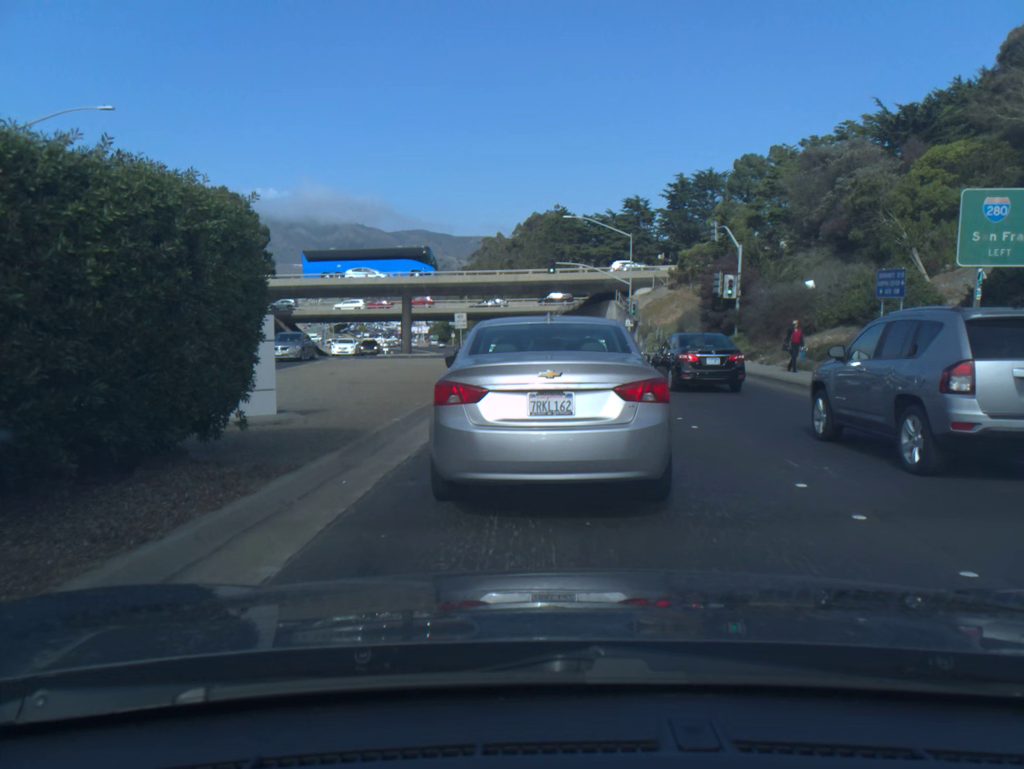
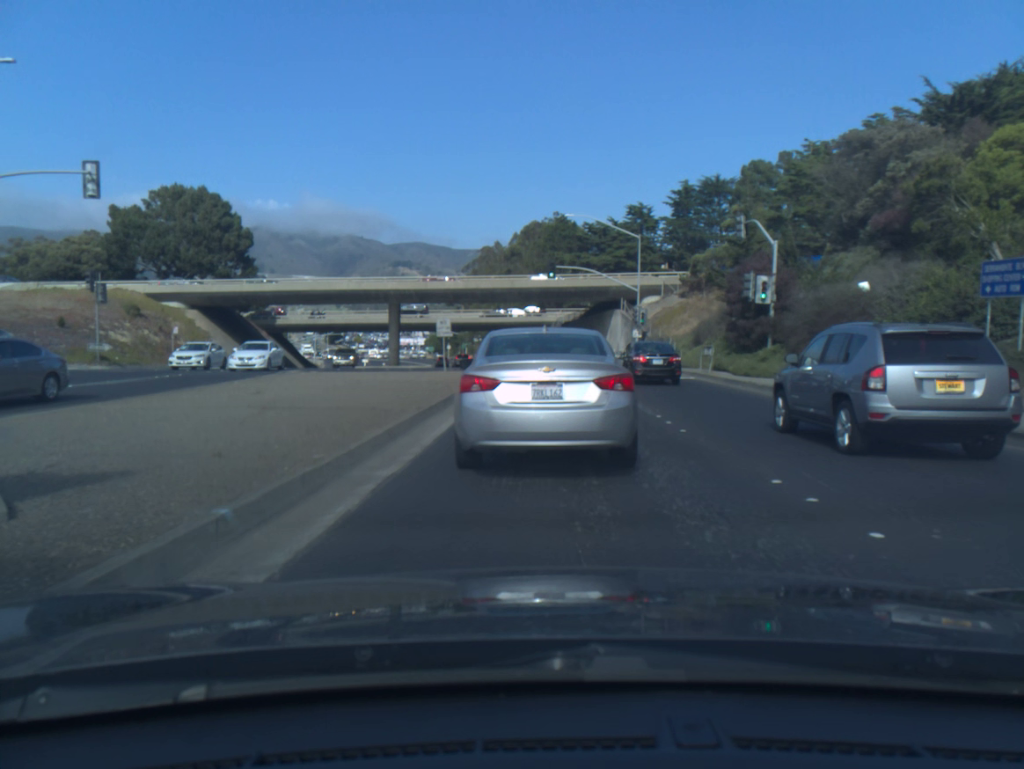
(0.0, +6.3) m; 0°
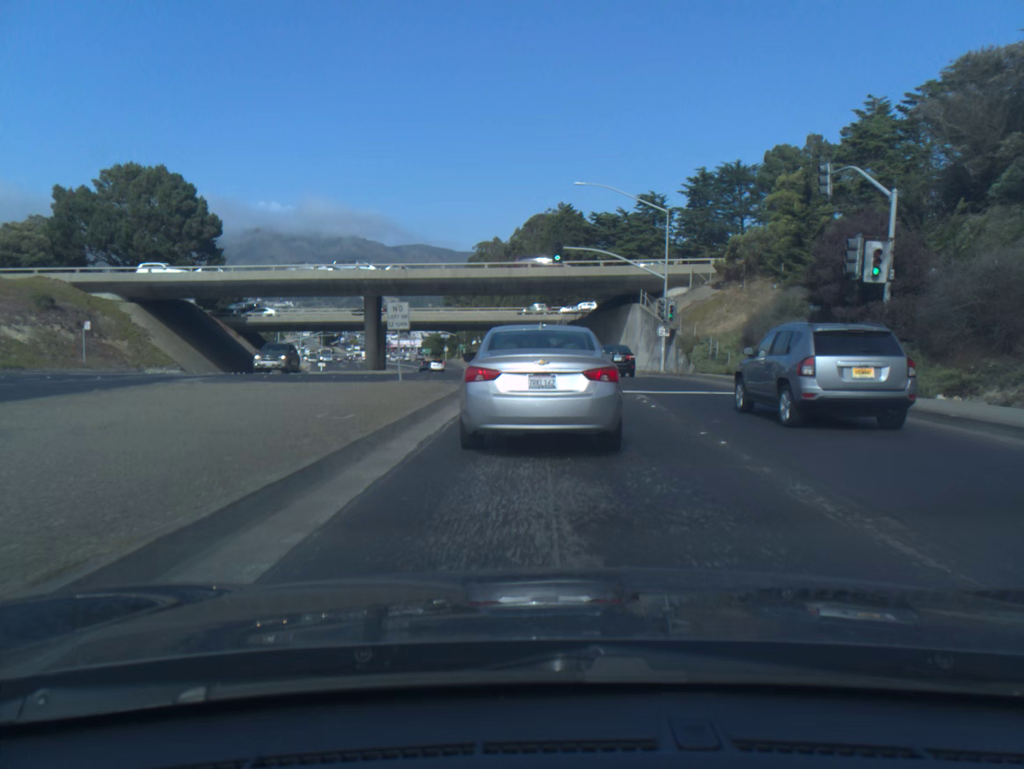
(0.0, +10.8) m; 0°
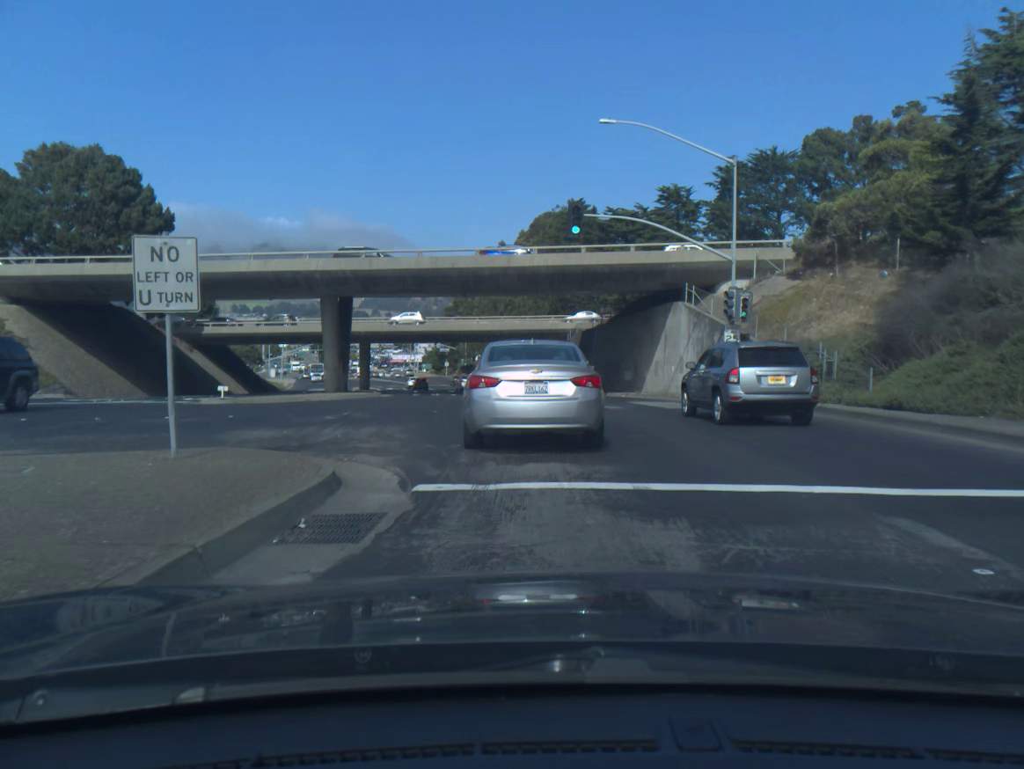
(-0.1, +13.9) m; -1°
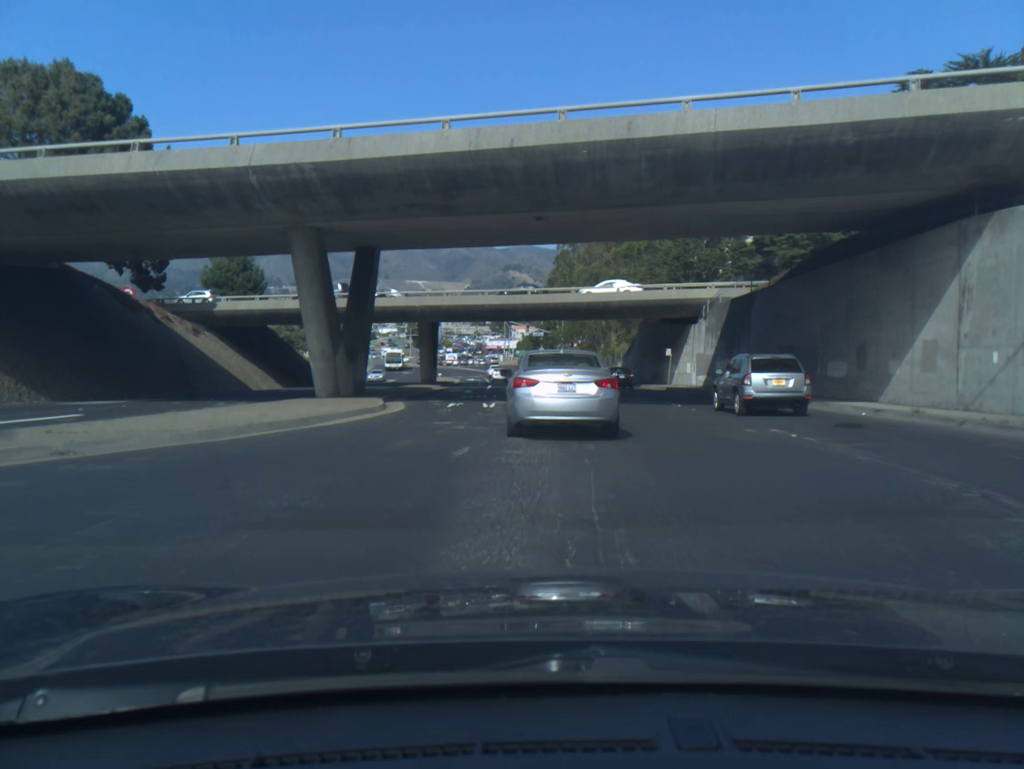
(-1.3, +21.6) m; -8°
